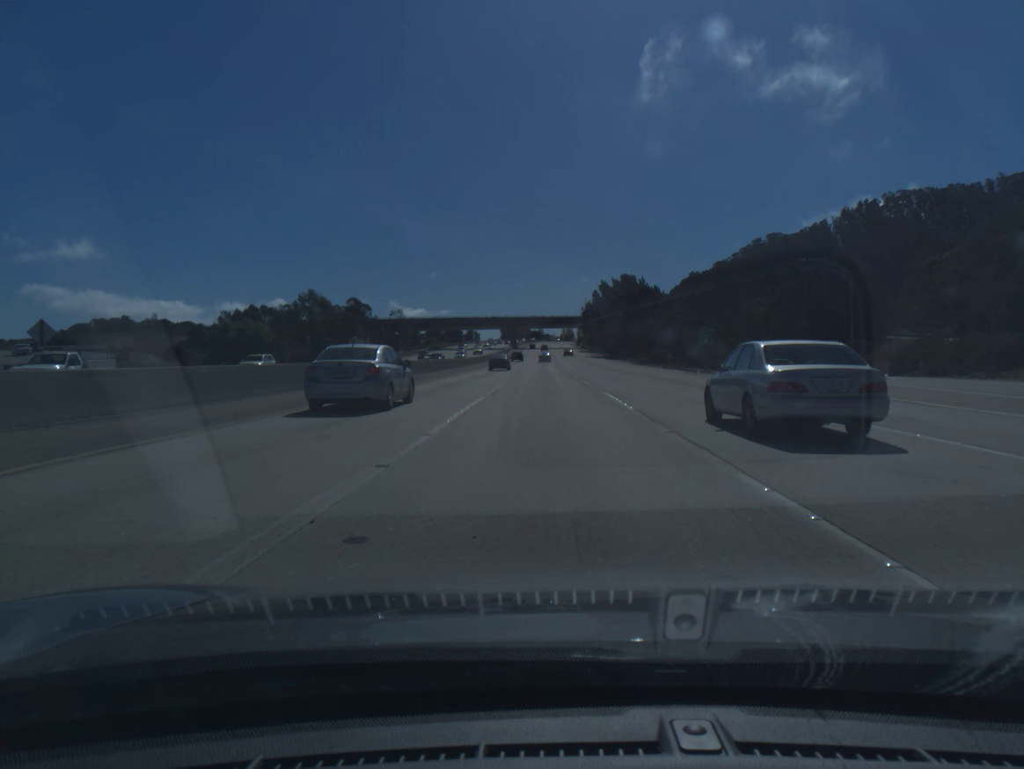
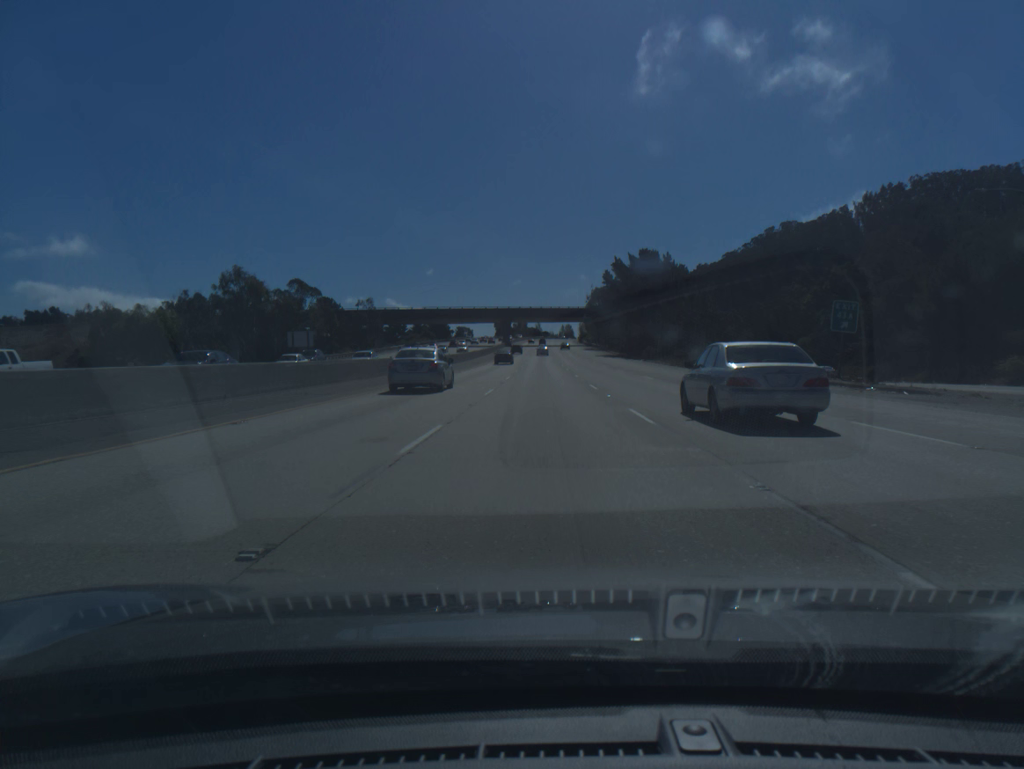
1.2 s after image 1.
(+0.1, +33.9) m; 0°
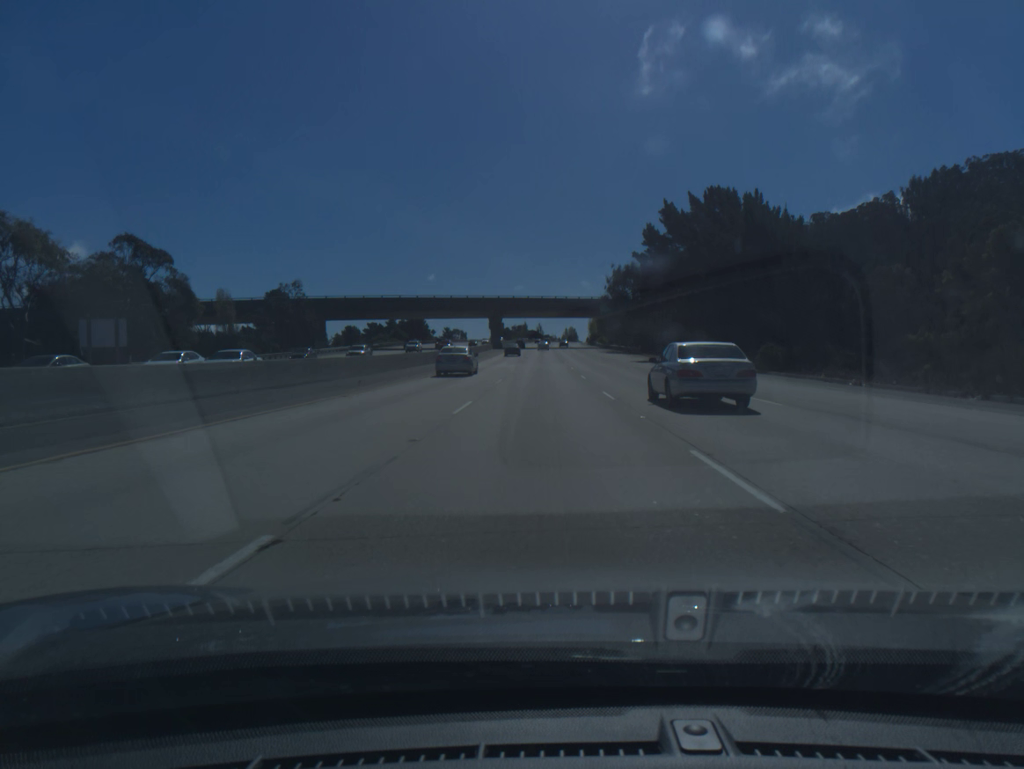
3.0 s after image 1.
(+0.1, +50.7) m; 0°
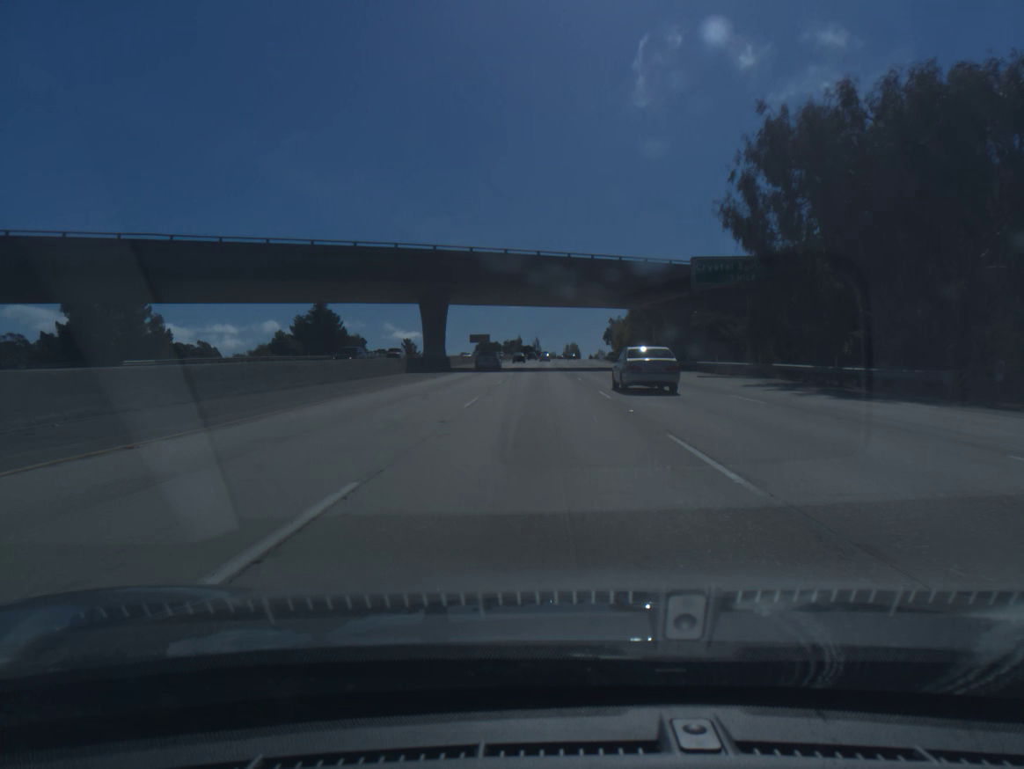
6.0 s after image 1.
(0.0, +83.9) m; 0°
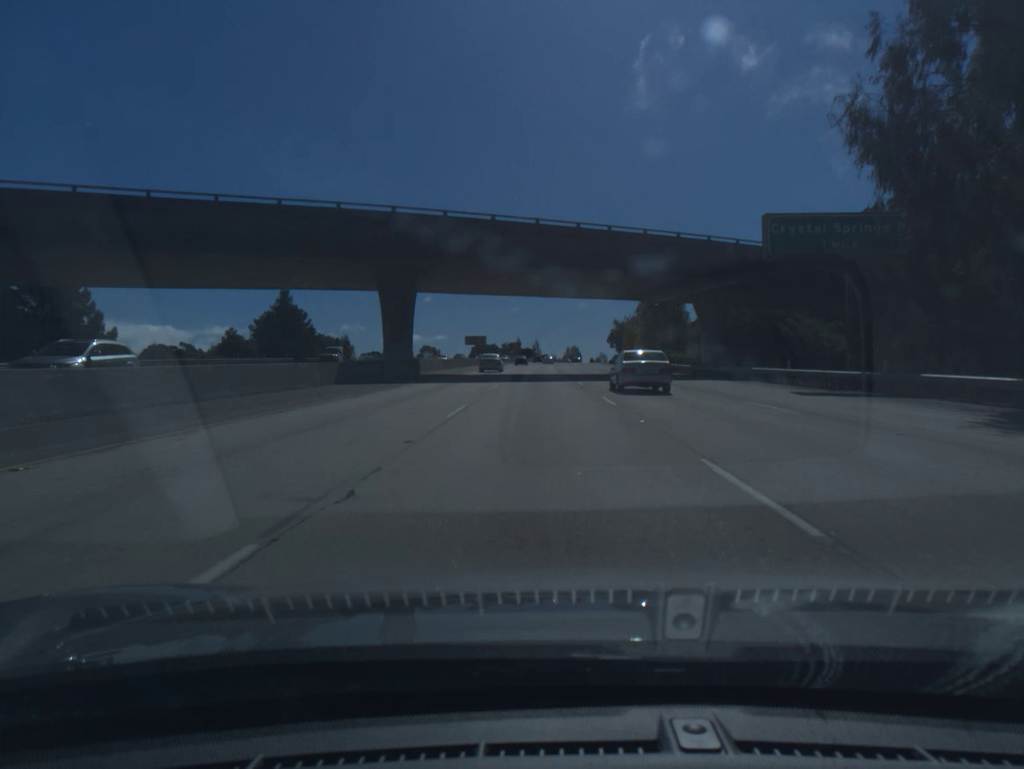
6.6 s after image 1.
(0.0, +16.7) m; 0°
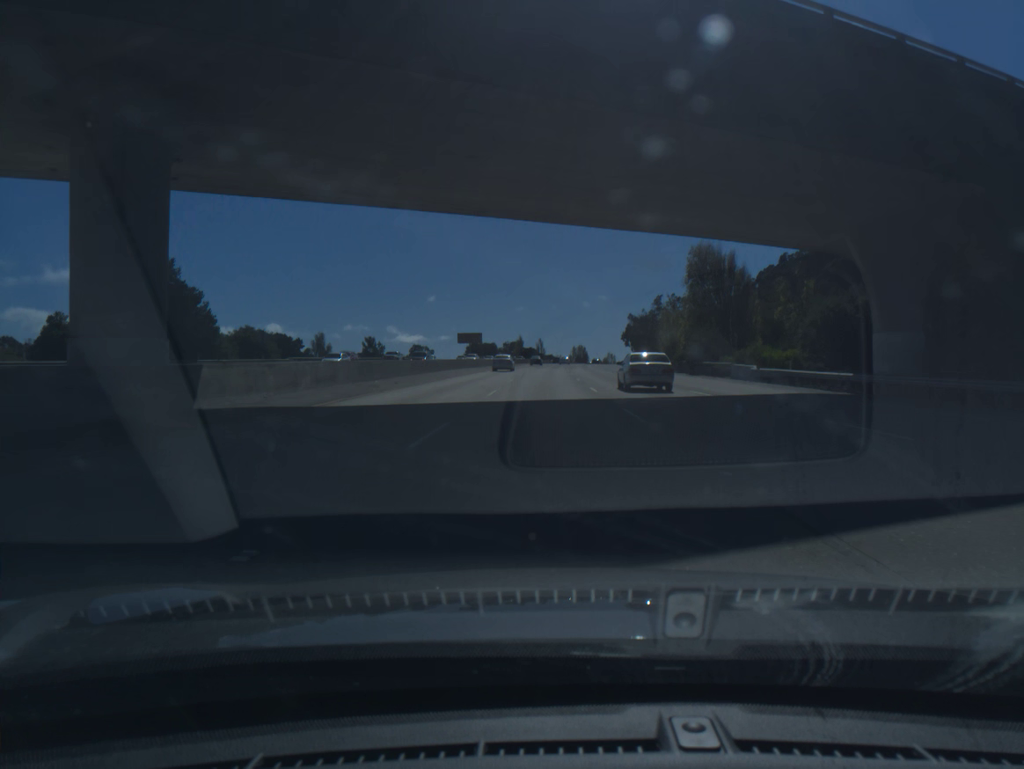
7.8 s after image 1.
(-0.1, +33.5) m; 0°
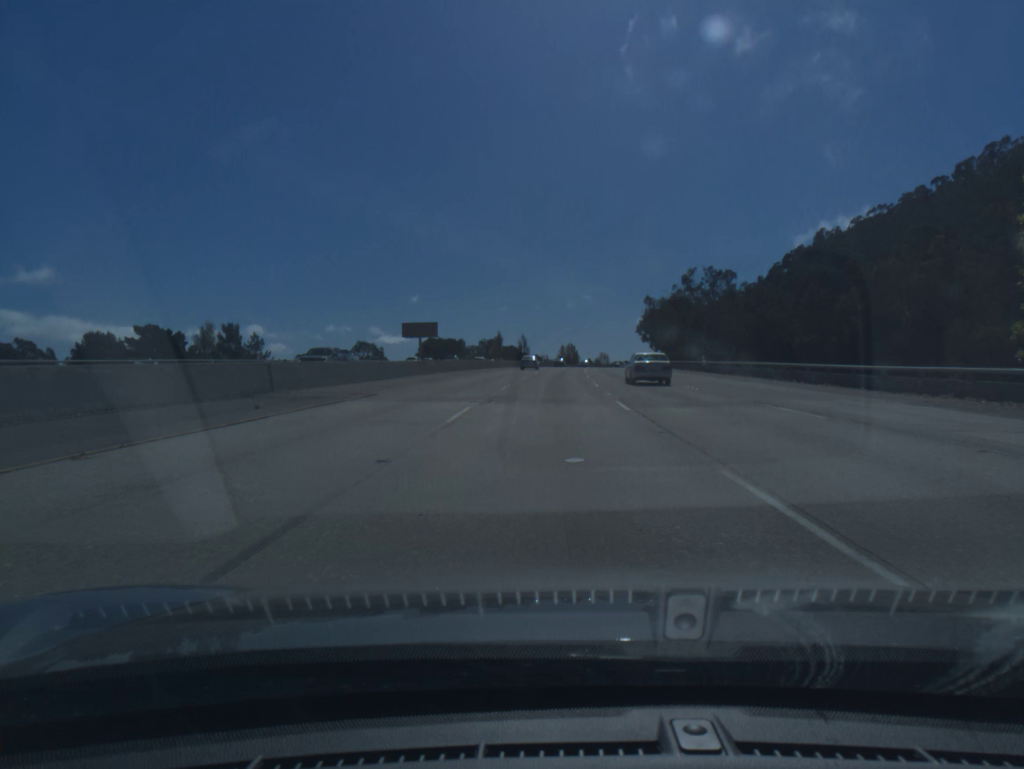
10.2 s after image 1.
(+0.4, +67.5) m; +1°
